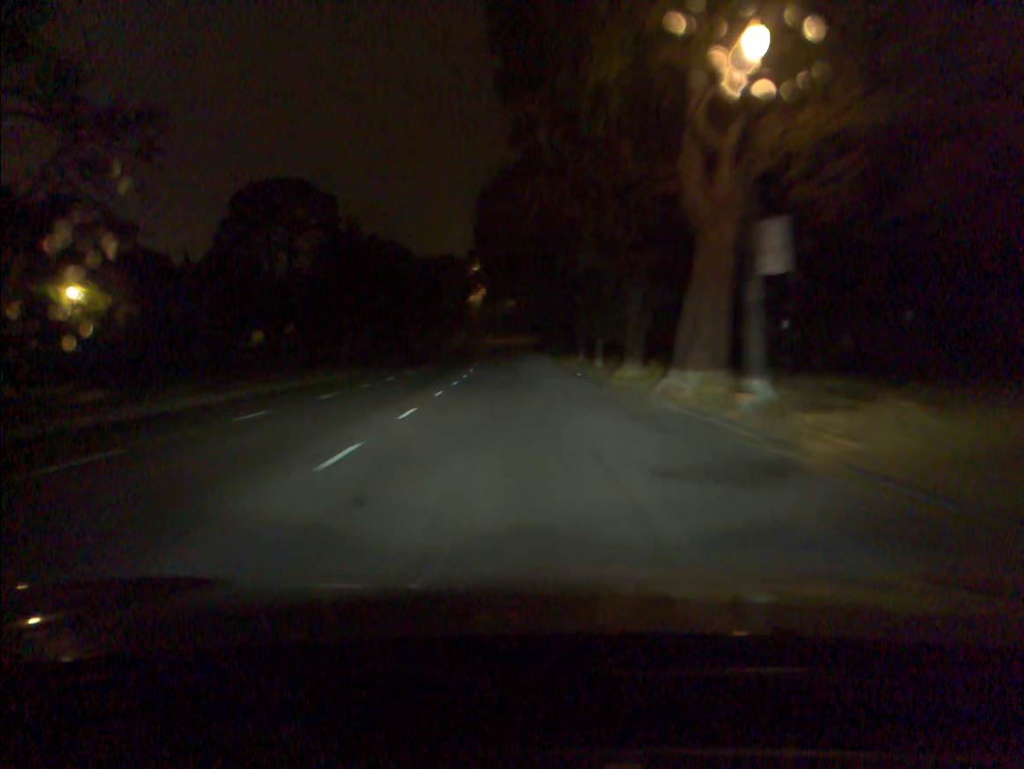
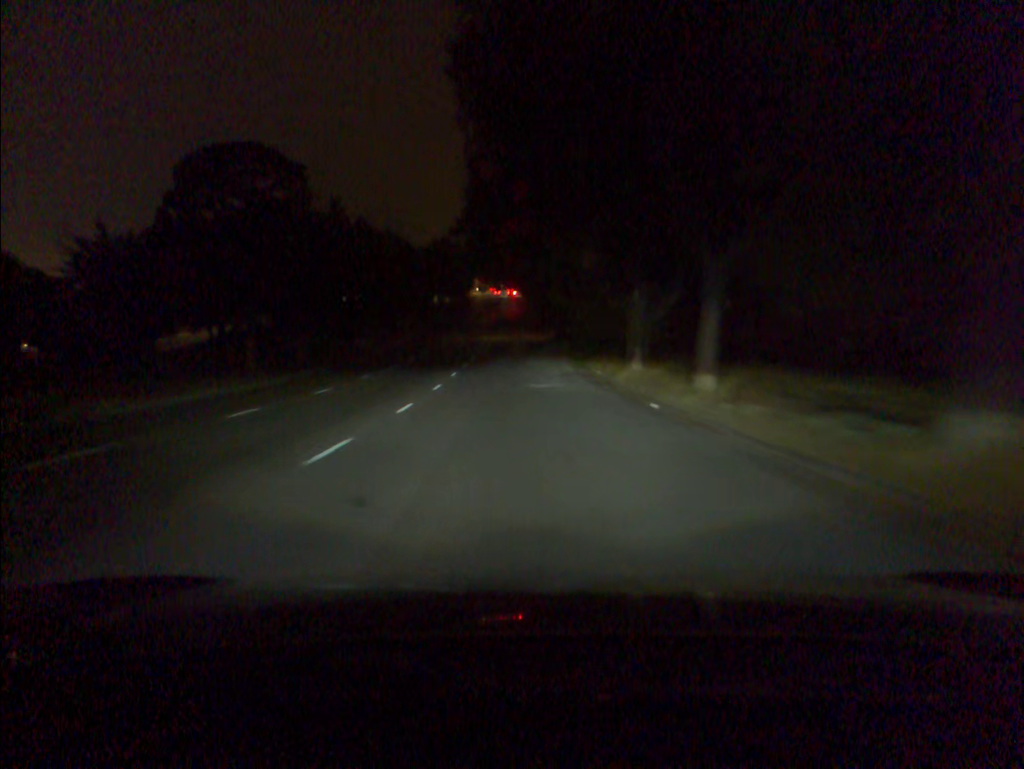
(-0.1, +21.3) m; -1°
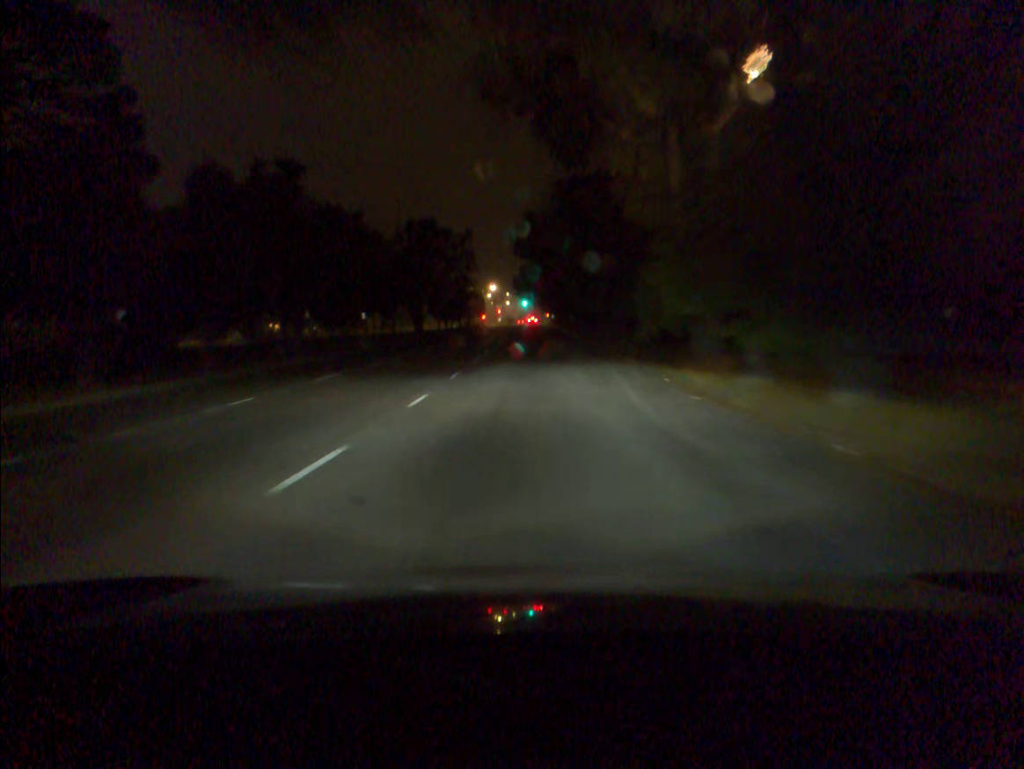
(-0.8, +53.6) m; -1°
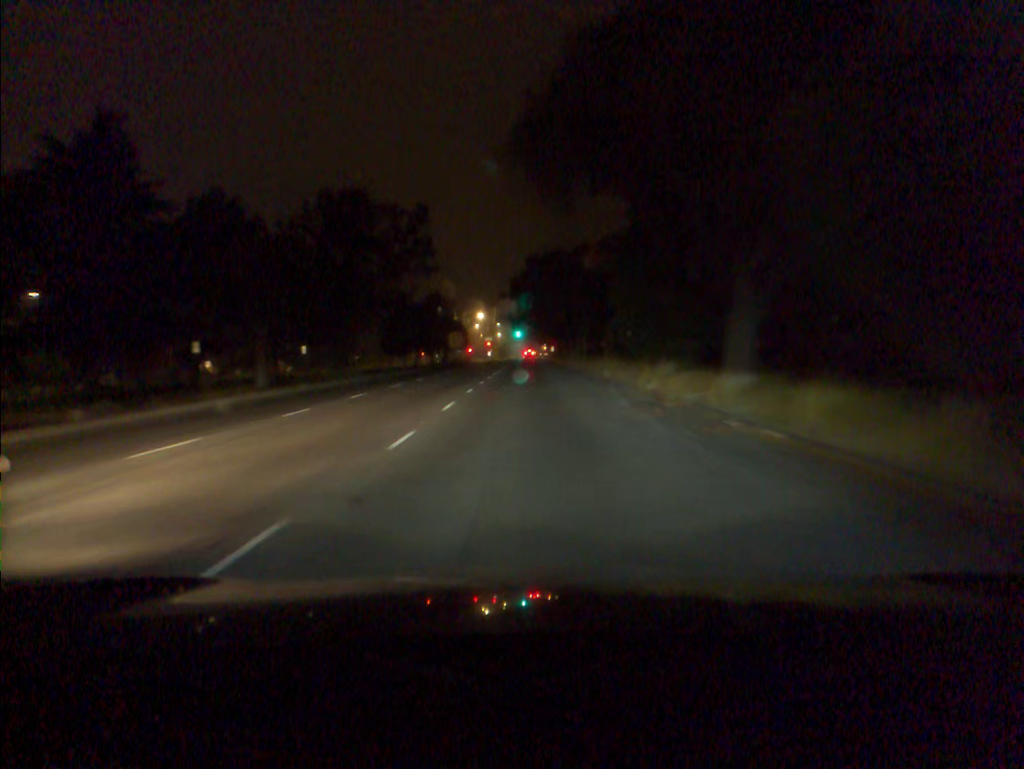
(+0.2, +31.5) m; +1°
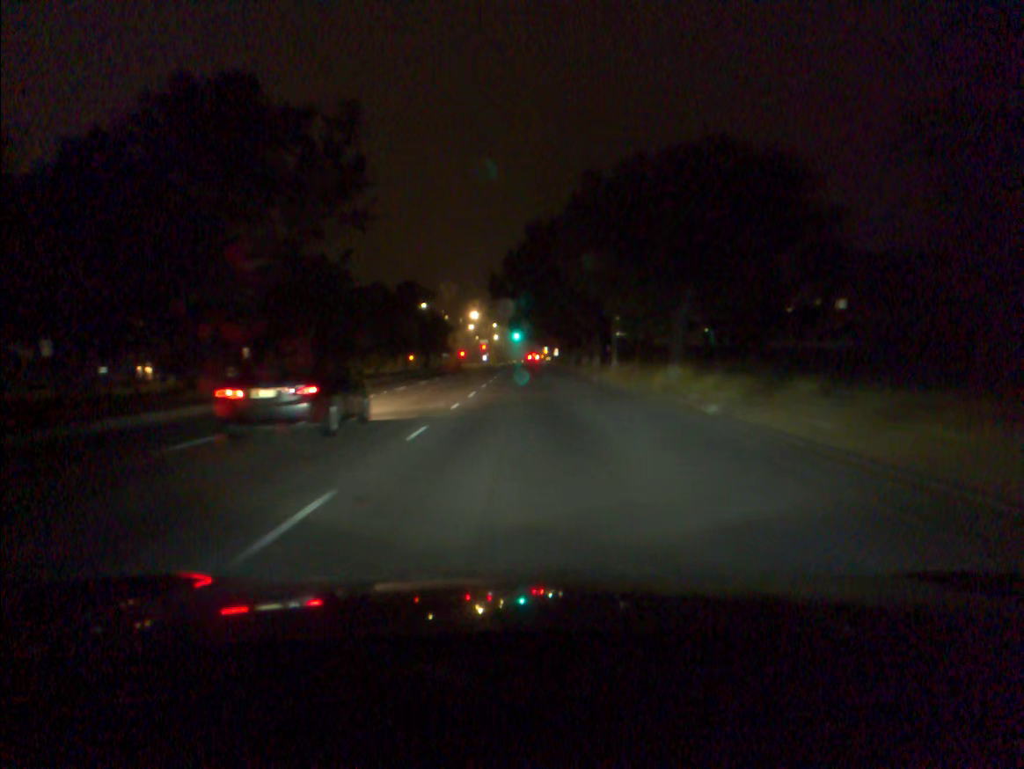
(0.0, +20.9) m; 0°
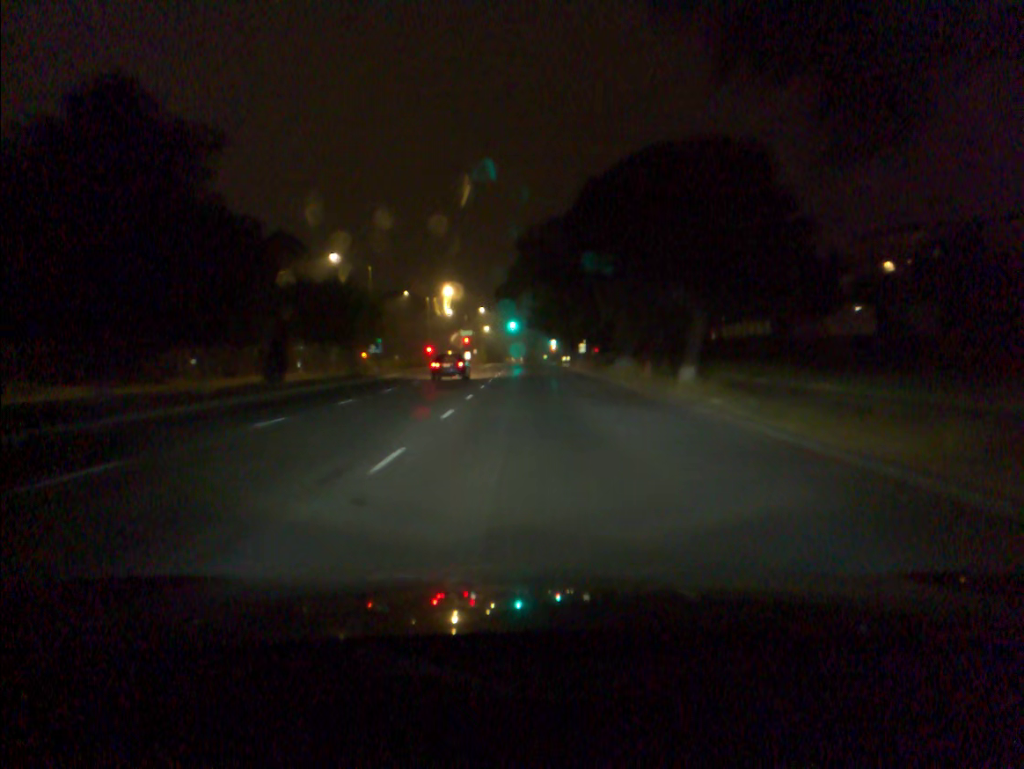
(0.0, +54.0) m; 0°
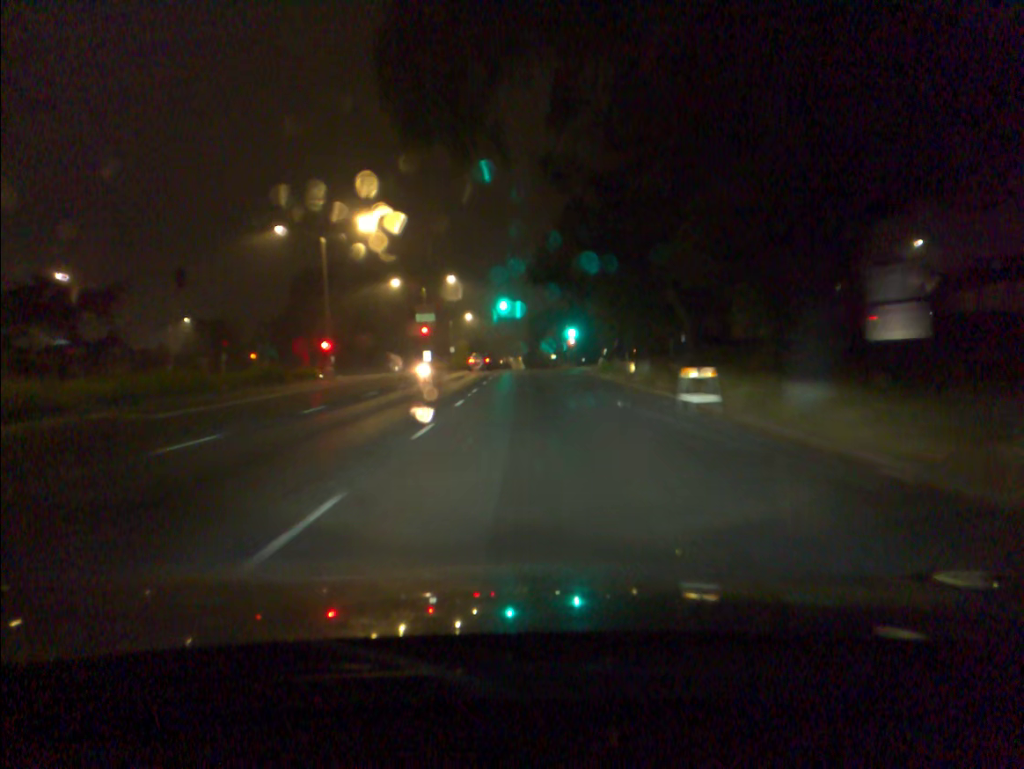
(+0.2, +53.9) m; 0°
